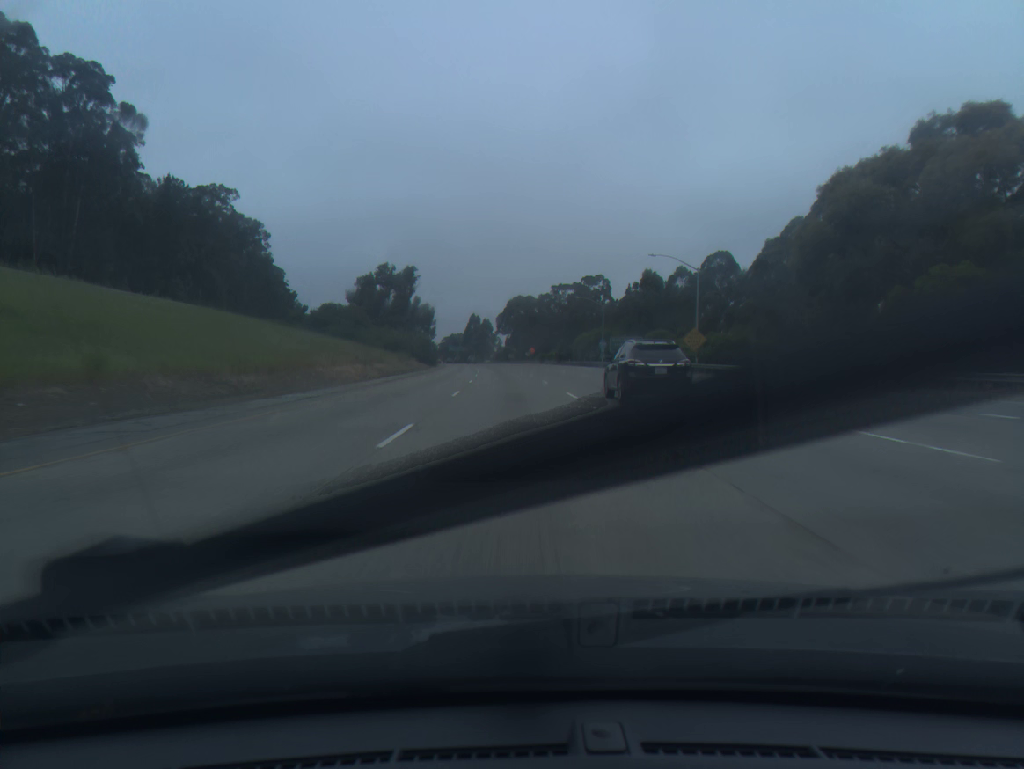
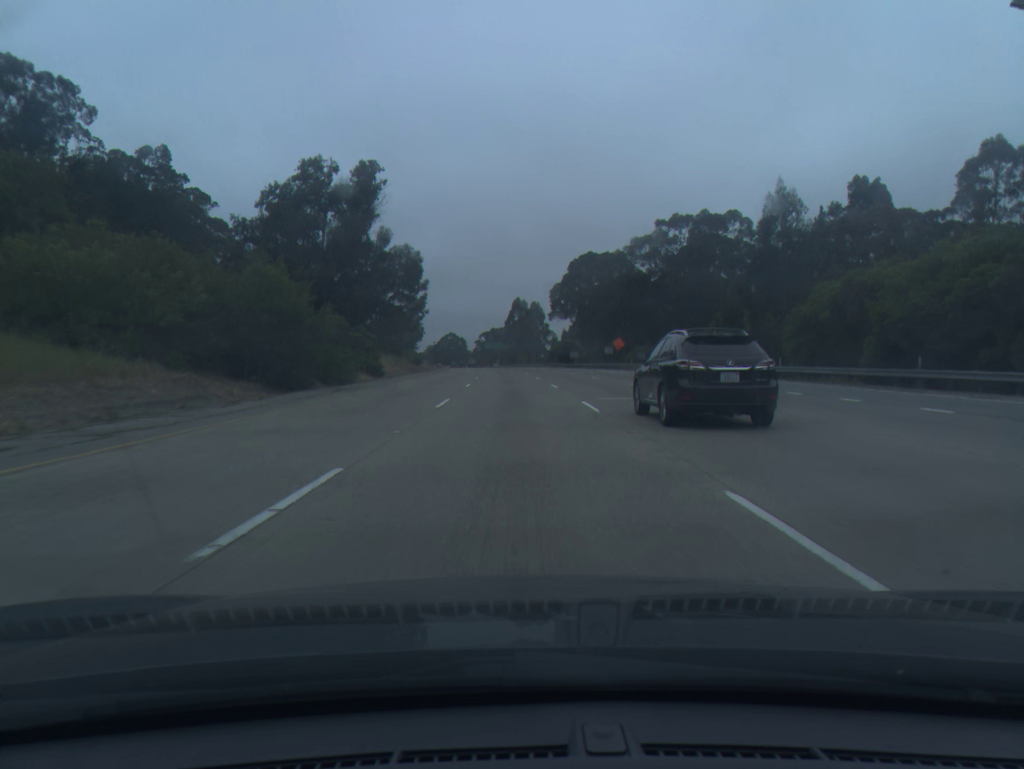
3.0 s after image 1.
(-3.0, +93.5) m; -4°
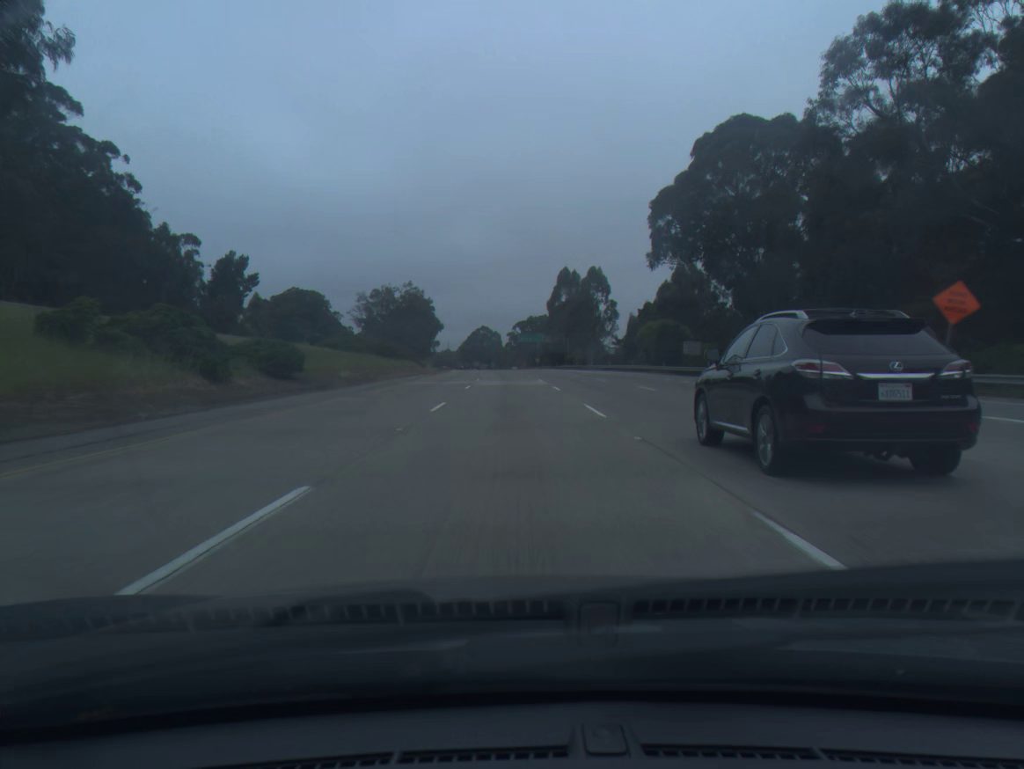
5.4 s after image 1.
(-1.8, +74.5) m; -3°
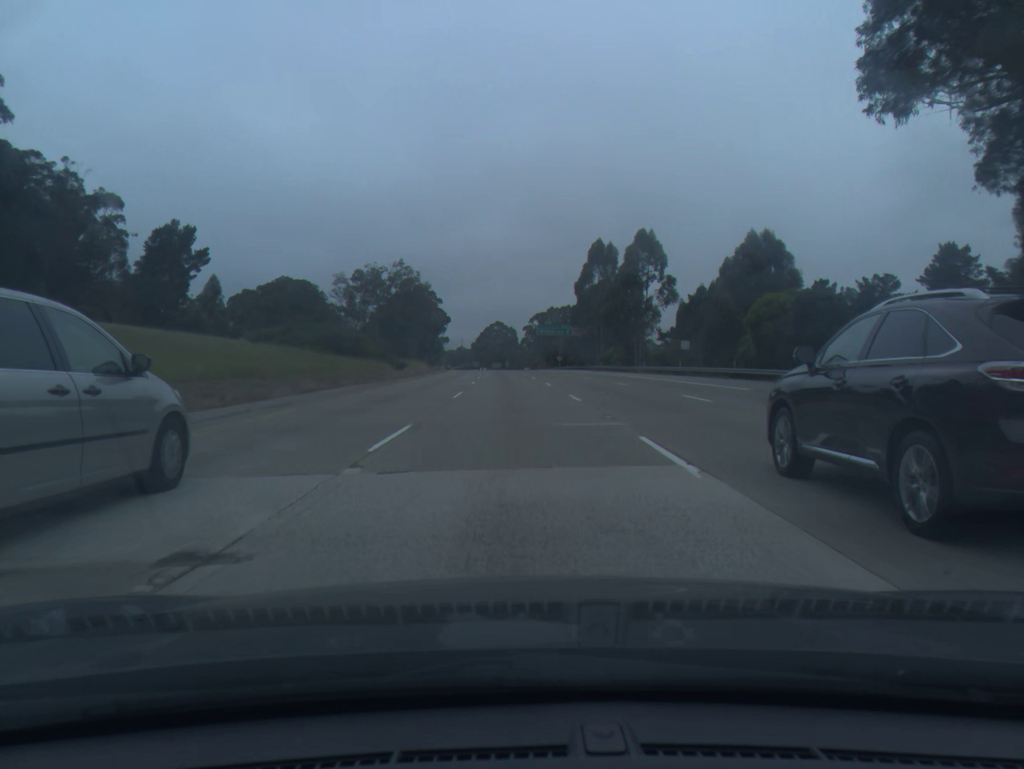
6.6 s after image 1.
(-0.5, +37.2) m; -1°
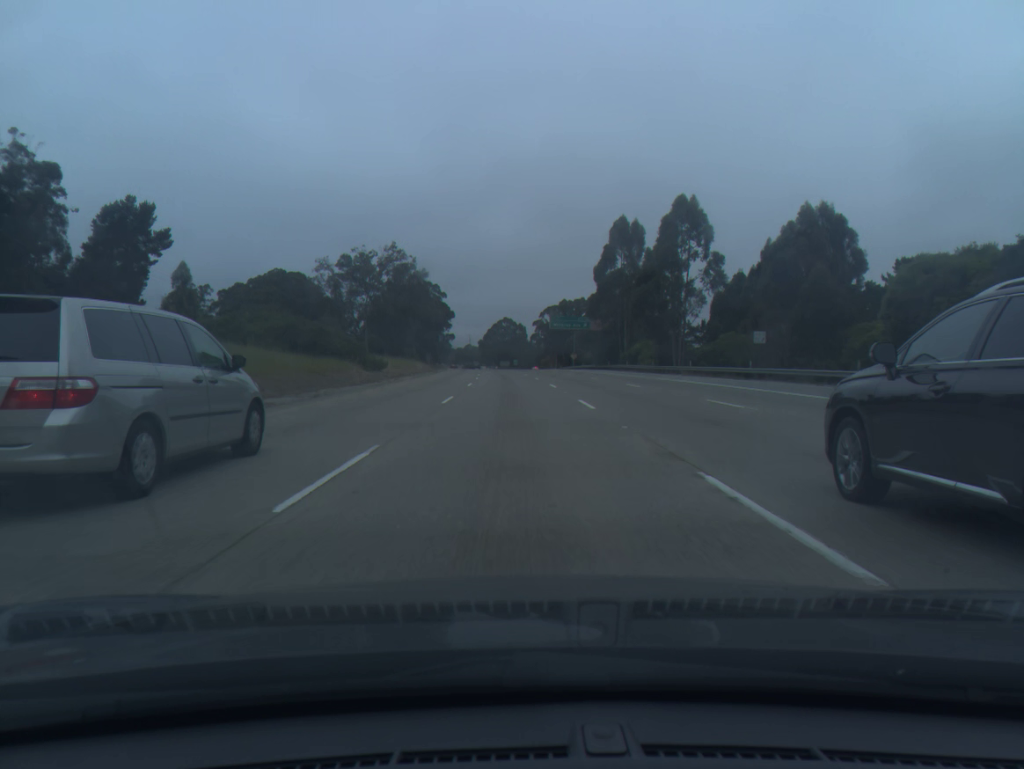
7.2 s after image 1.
(-0.1, +18.7) m; -1°
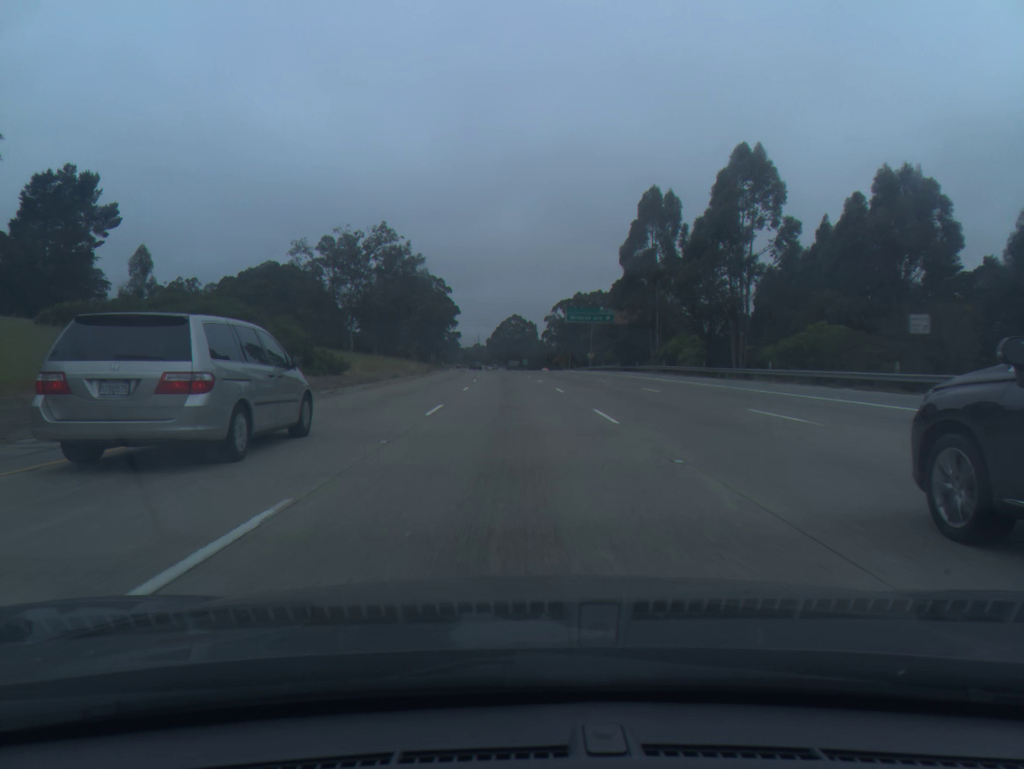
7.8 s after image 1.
(-0.1, +18.7) m; -1°
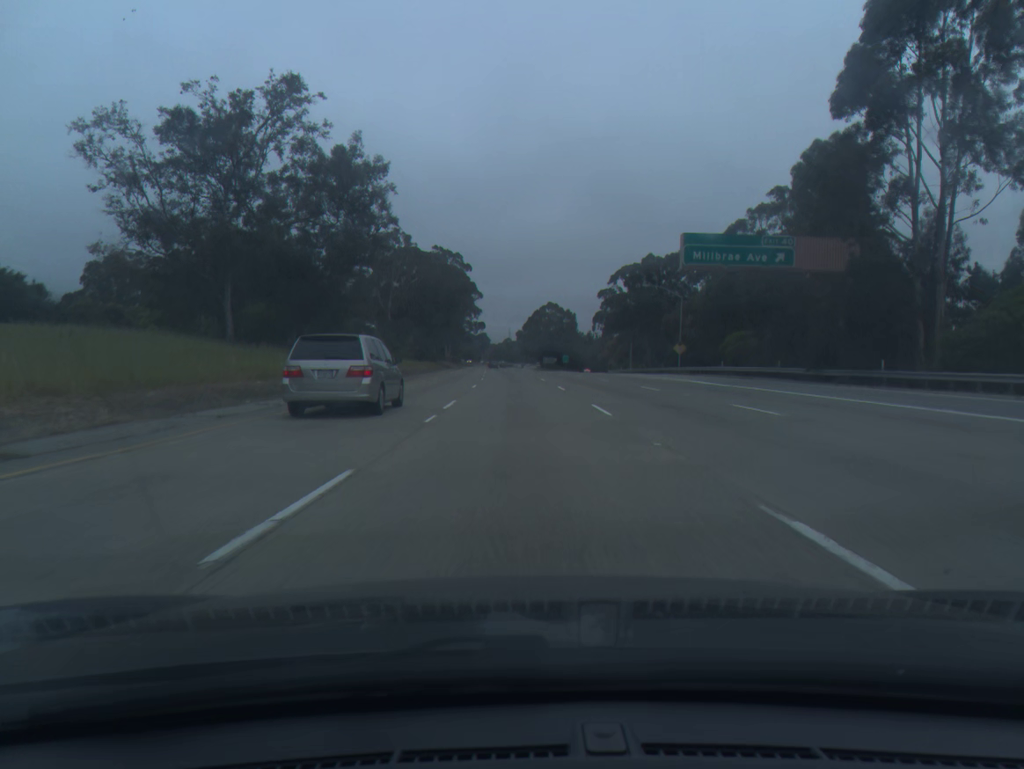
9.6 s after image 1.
(-1.2, +56.3) m; -3°
